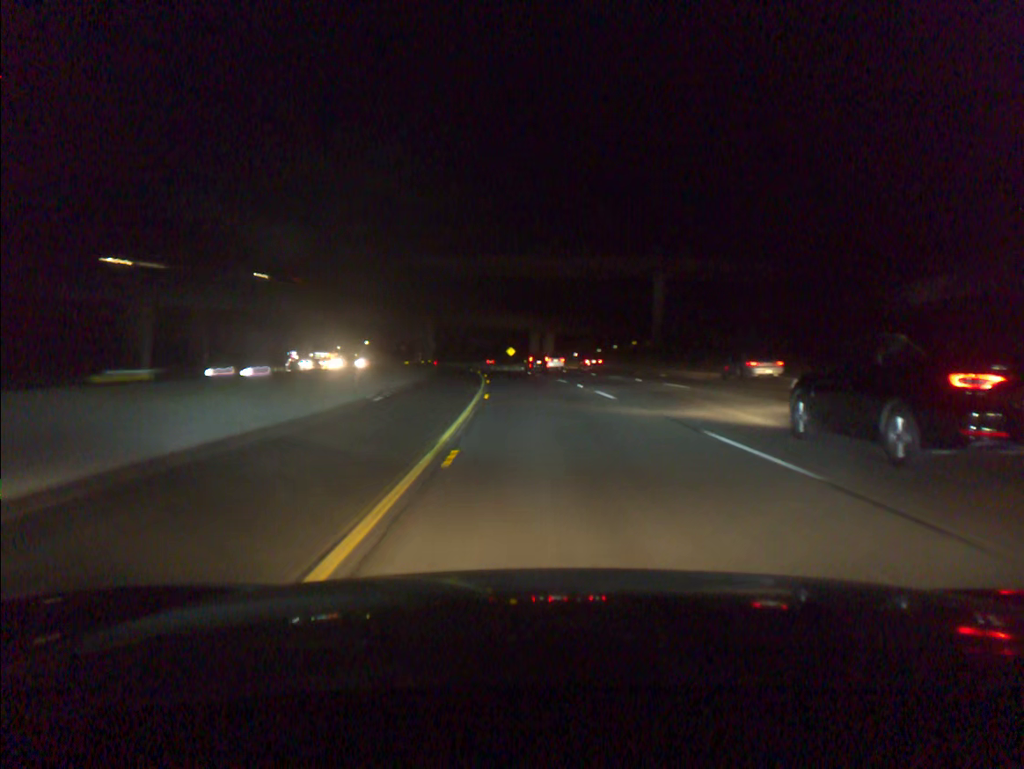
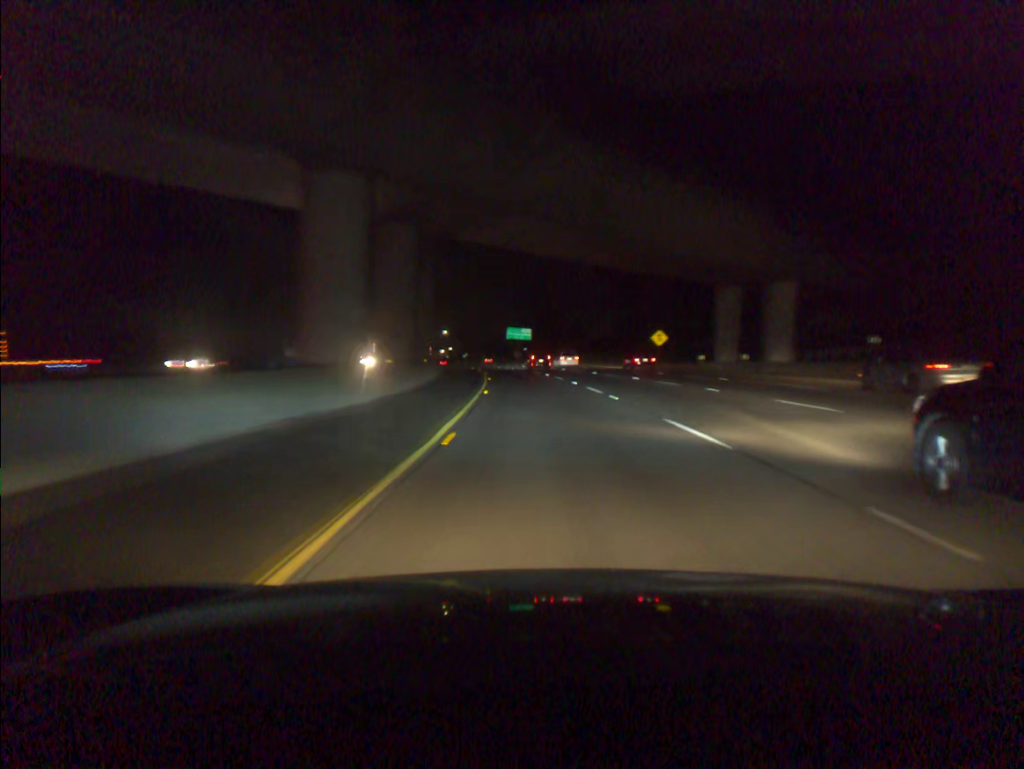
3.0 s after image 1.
(-6.4, +85.1) m; -8°
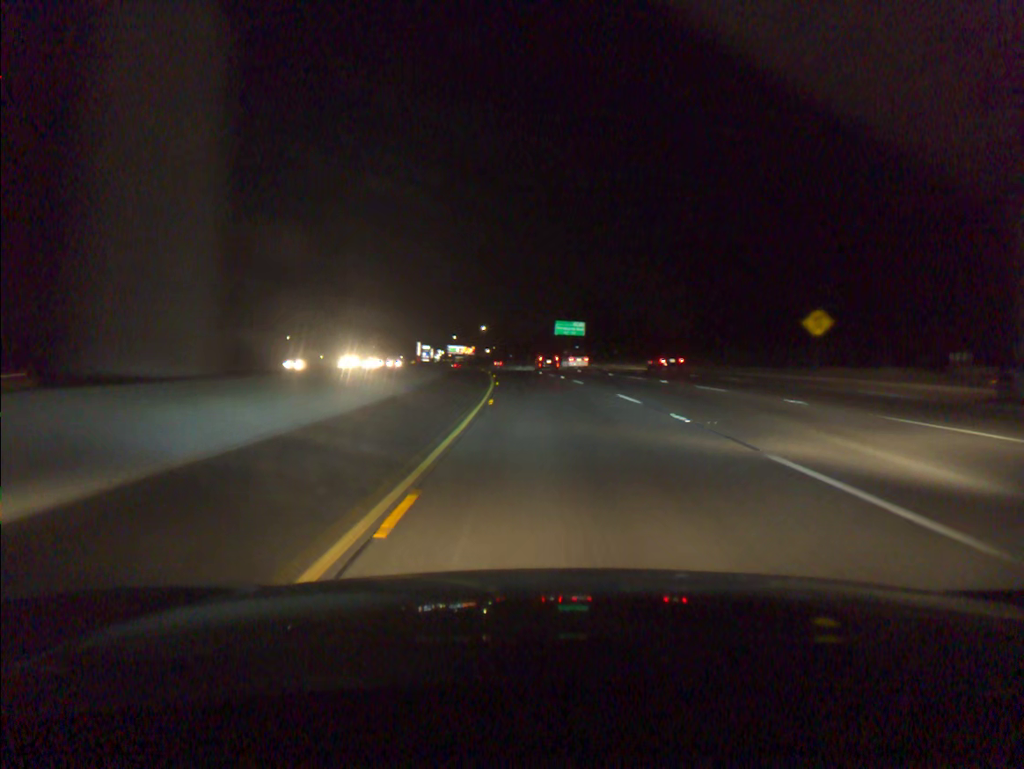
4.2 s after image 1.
(-1.1, +34.4) m; -4°
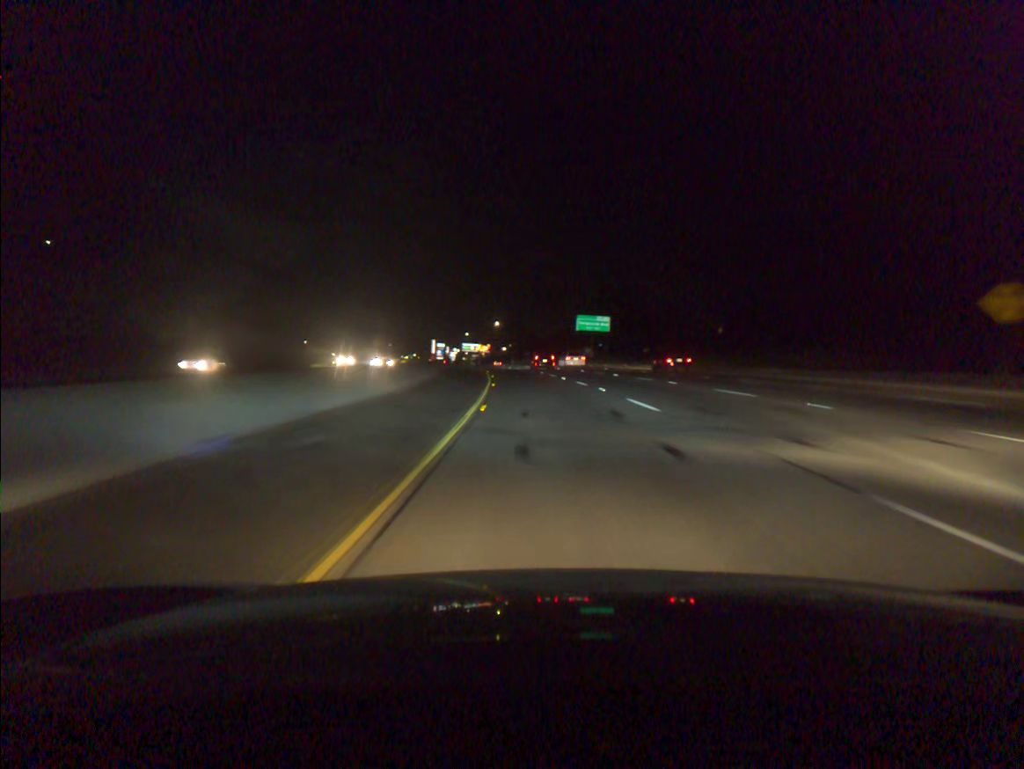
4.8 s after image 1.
(-0.2, +17.3) m; -1°
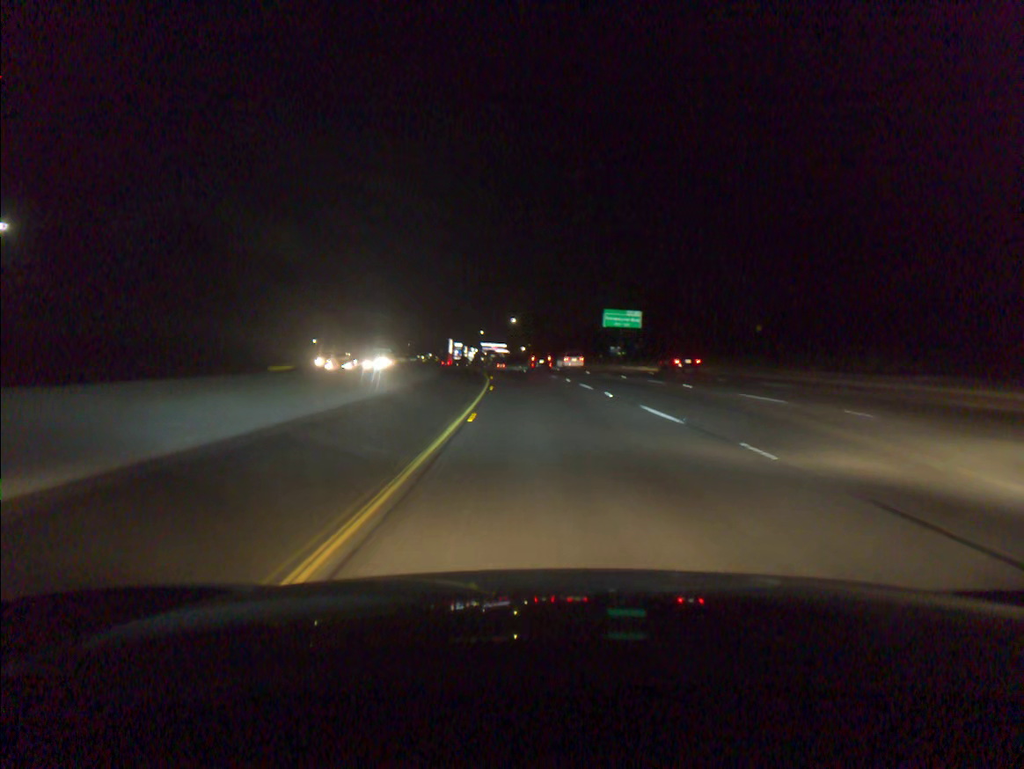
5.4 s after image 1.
(-0.2, +17.4) m; -1°
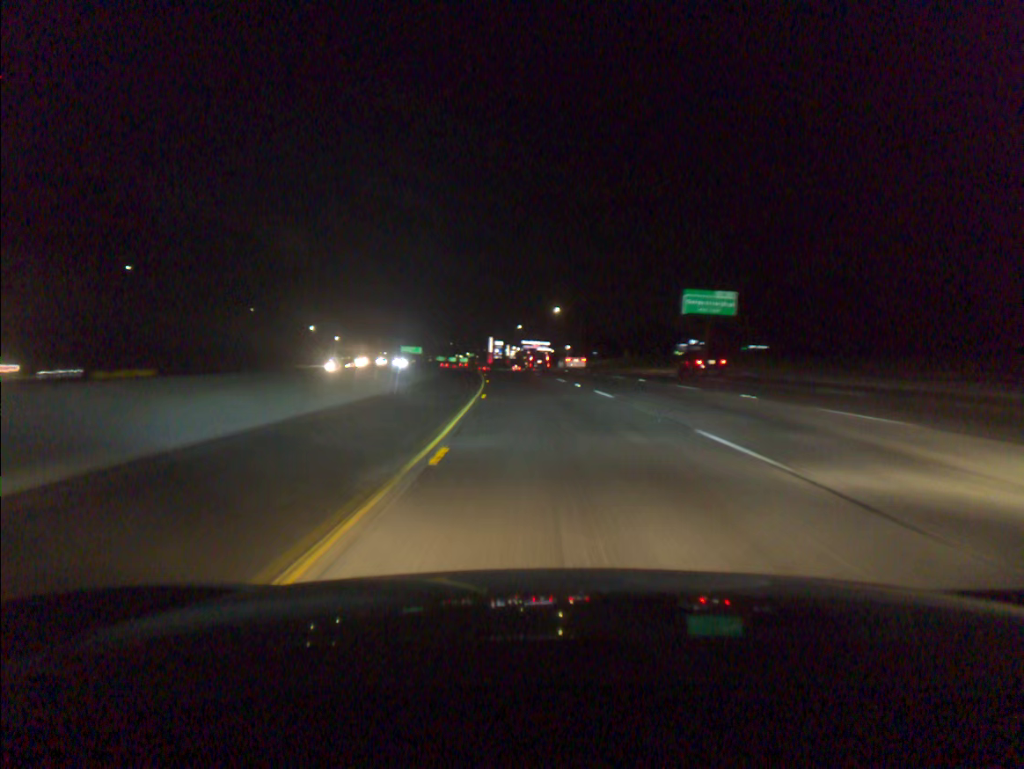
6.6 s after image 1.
(-1.0, +35.0) m; -3°
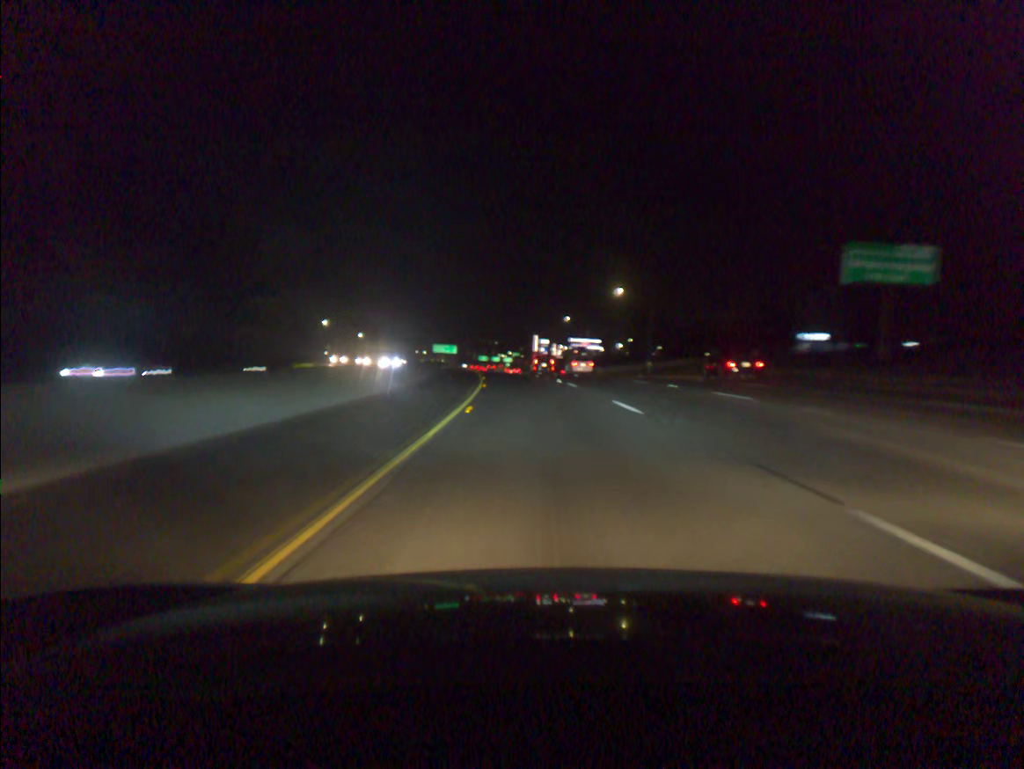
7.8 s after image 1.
(-1.1, +35.5) m; -3°
